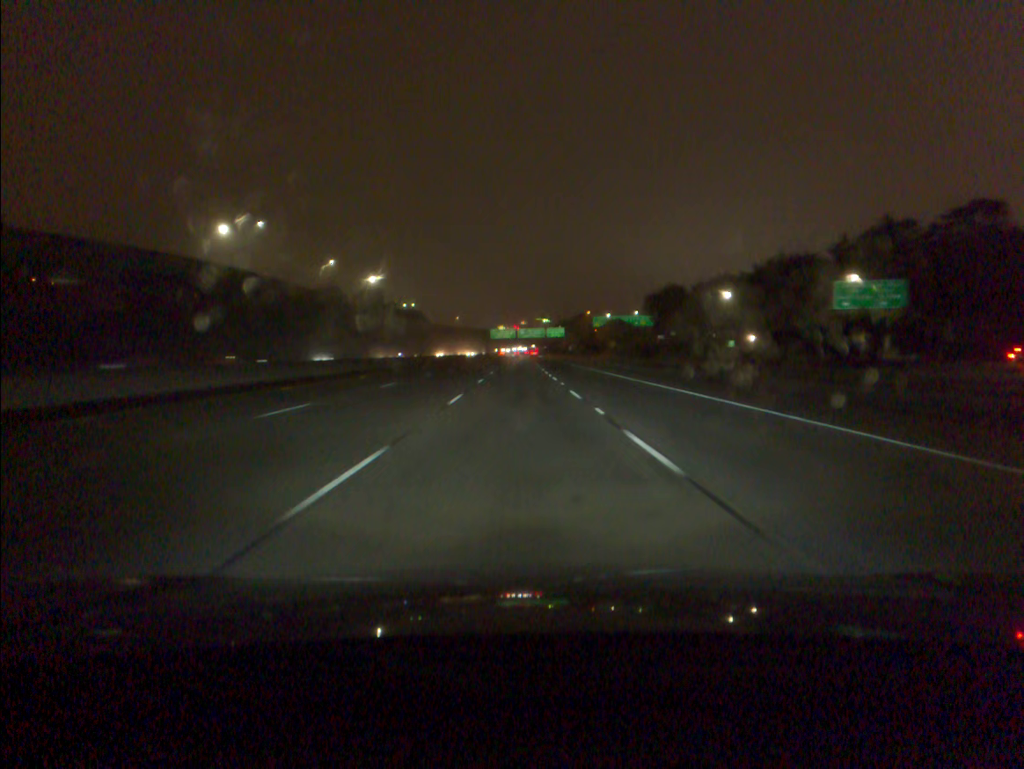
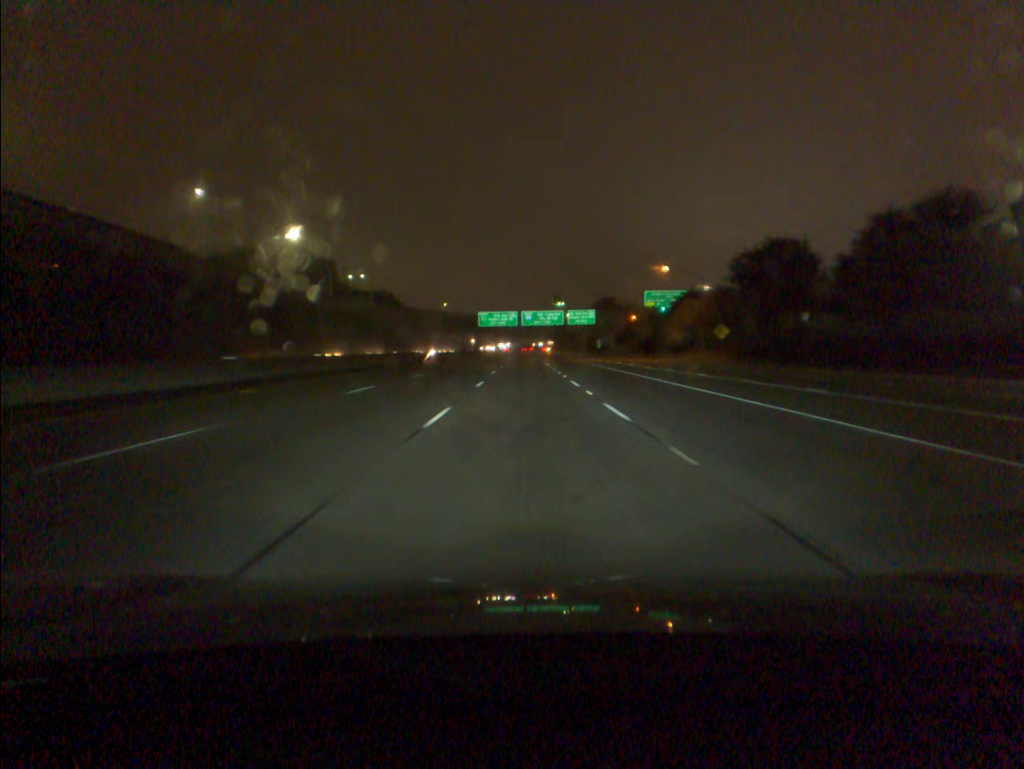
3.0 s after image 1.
(-0.5, +93.0) m; 0°
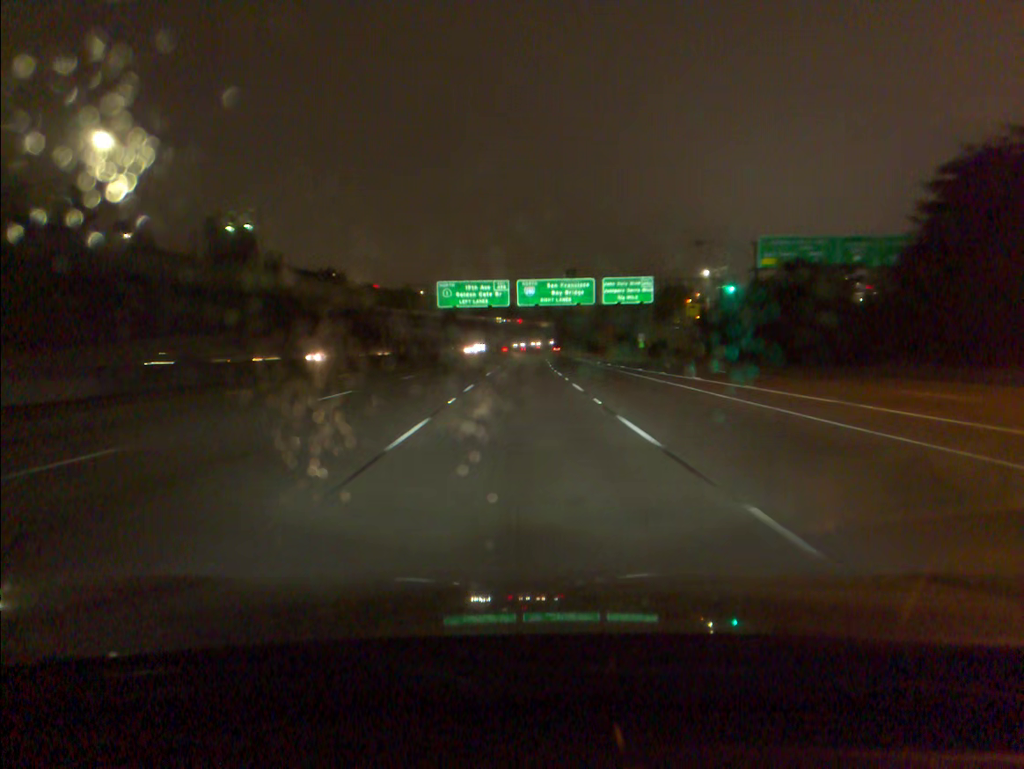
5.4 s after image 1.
(+0.2, +73.9) m; 0°
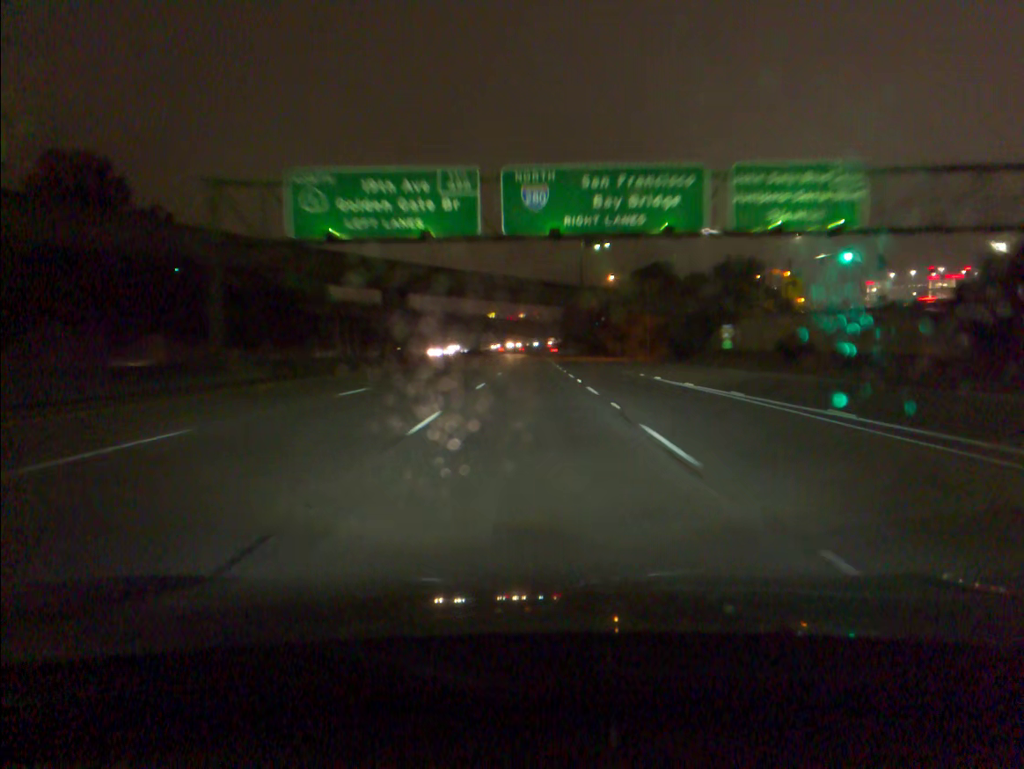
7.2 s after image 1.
(+0.1, +55.1) m; 0°
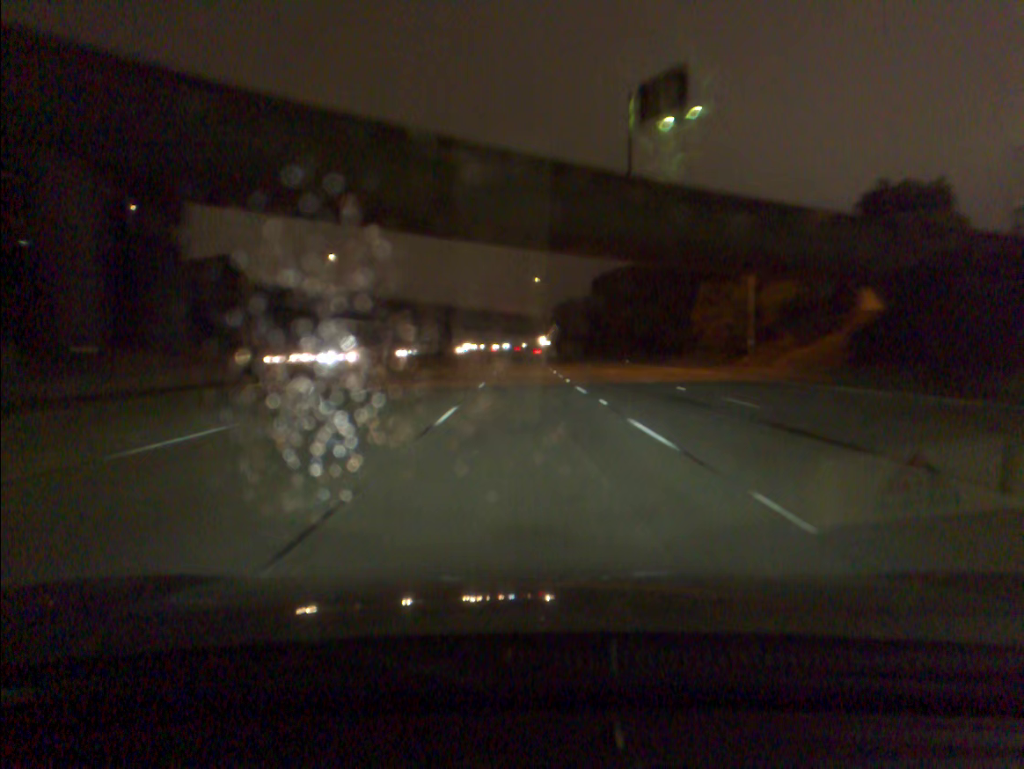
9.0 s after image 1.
(+0.5, +55.4) m; +1°
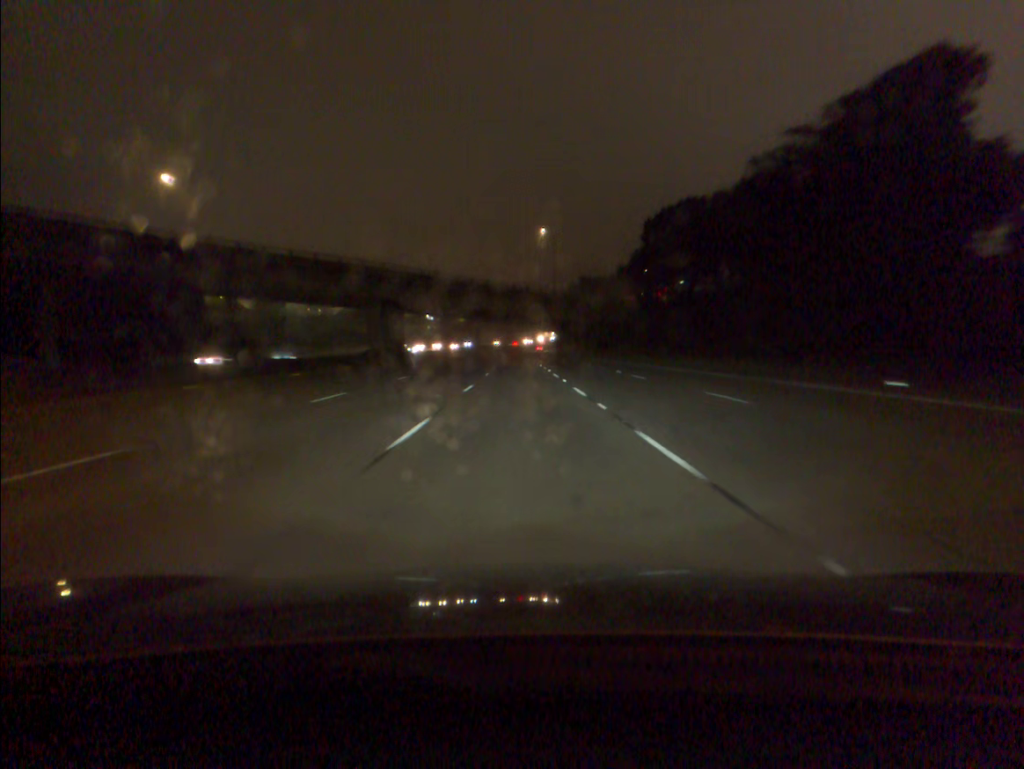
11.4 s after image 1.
(+0.2, +74.3) m; 0°
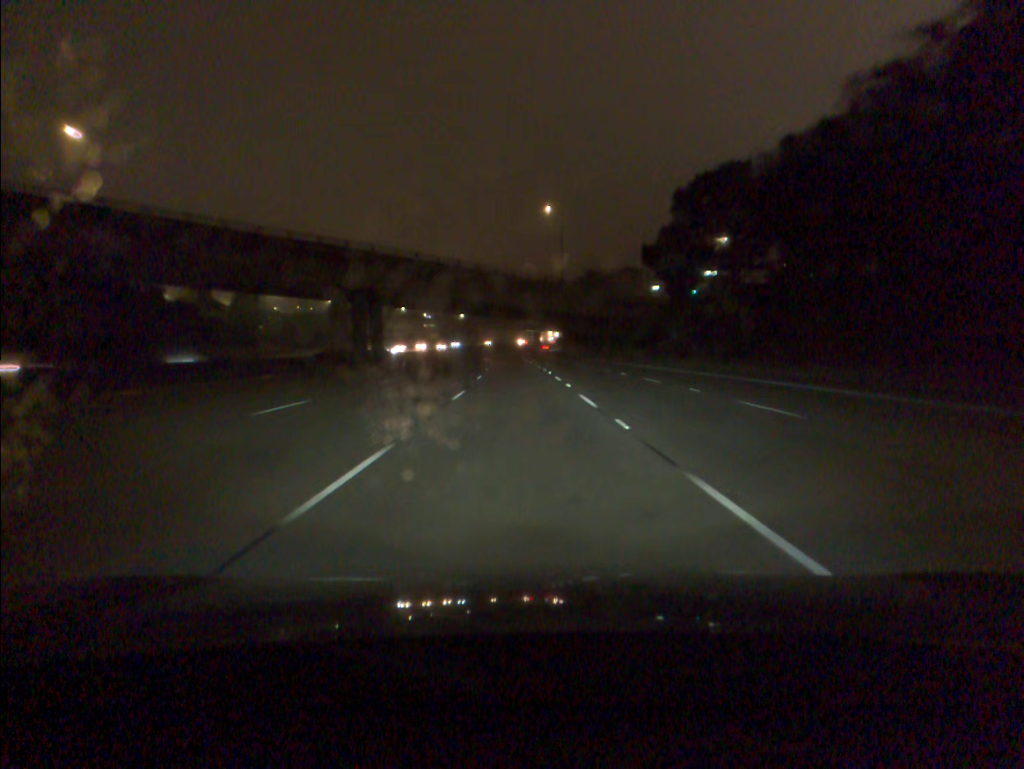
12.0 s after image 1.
(0.0, +18.6) m; 0°
